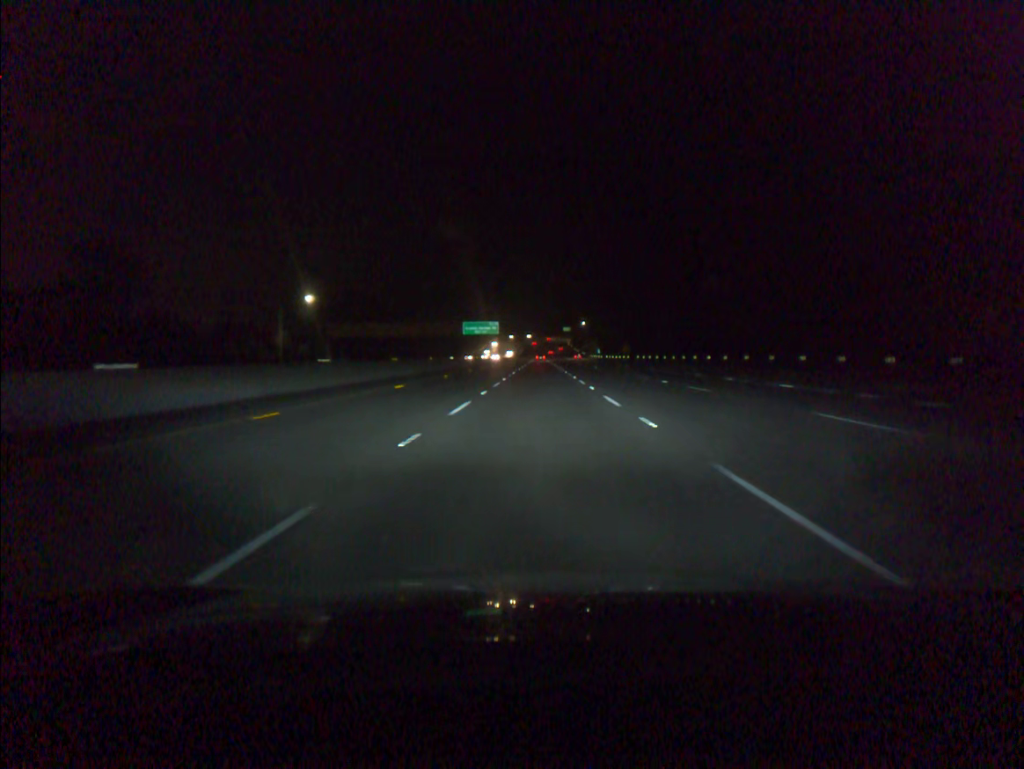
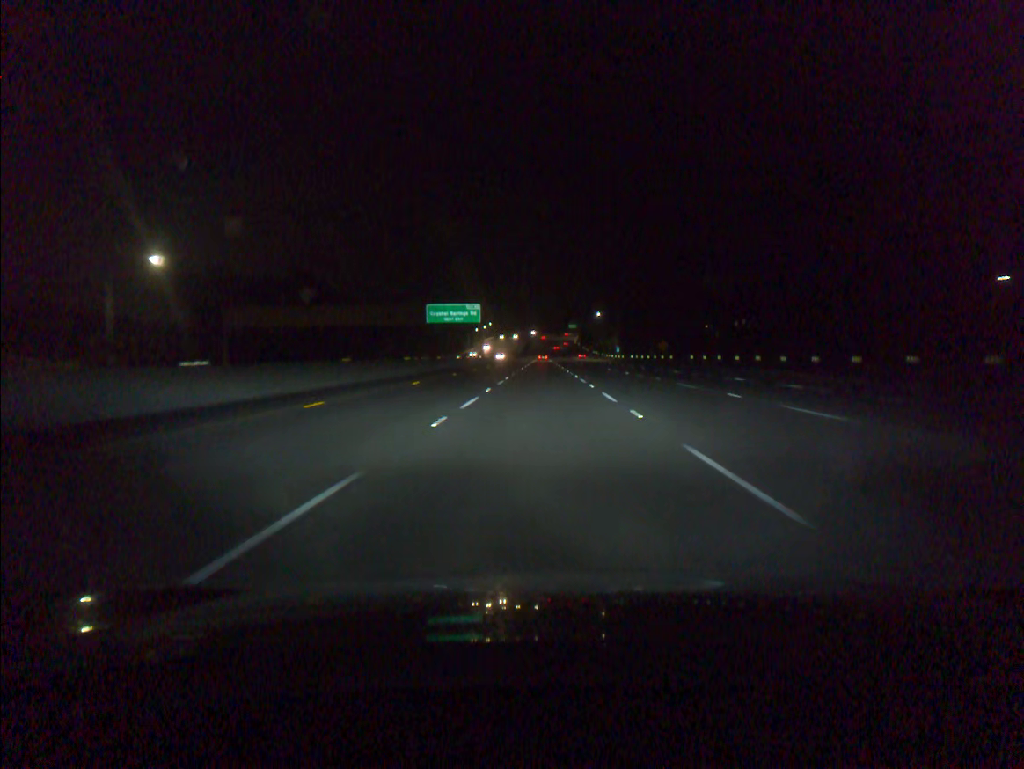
(-0.1, +55.1) m; 0°
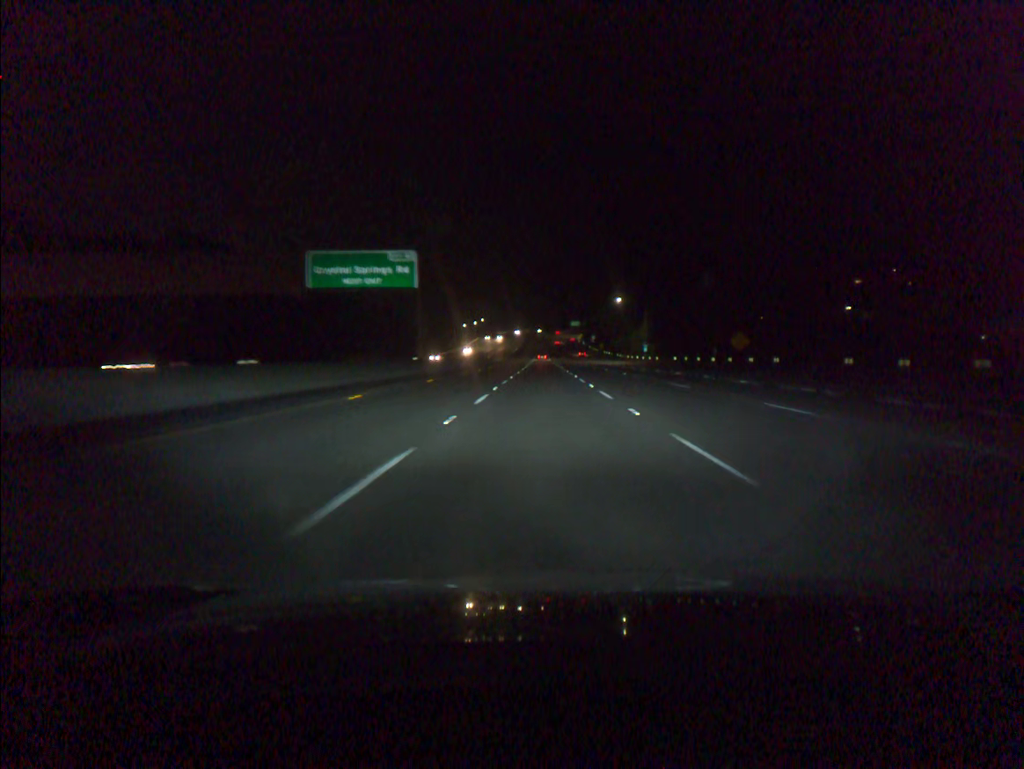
(-0.1, +55.1) m; 0°
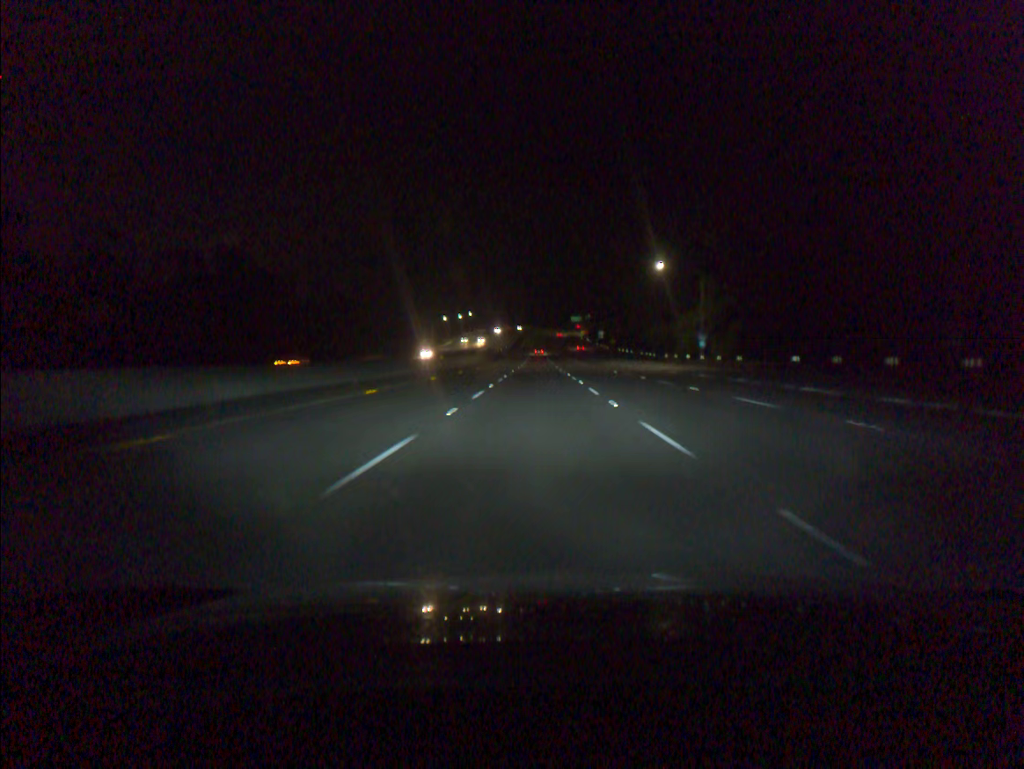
(+0.2, +55.1) m; 0°
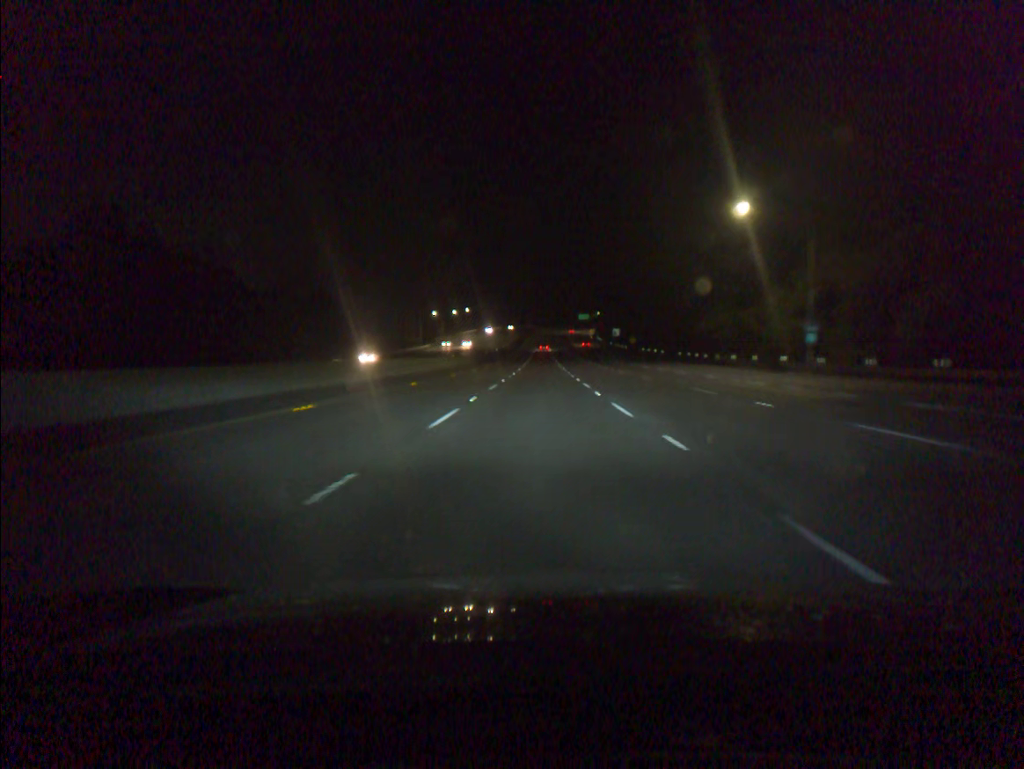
(-0.1, +36.7) m; 0°
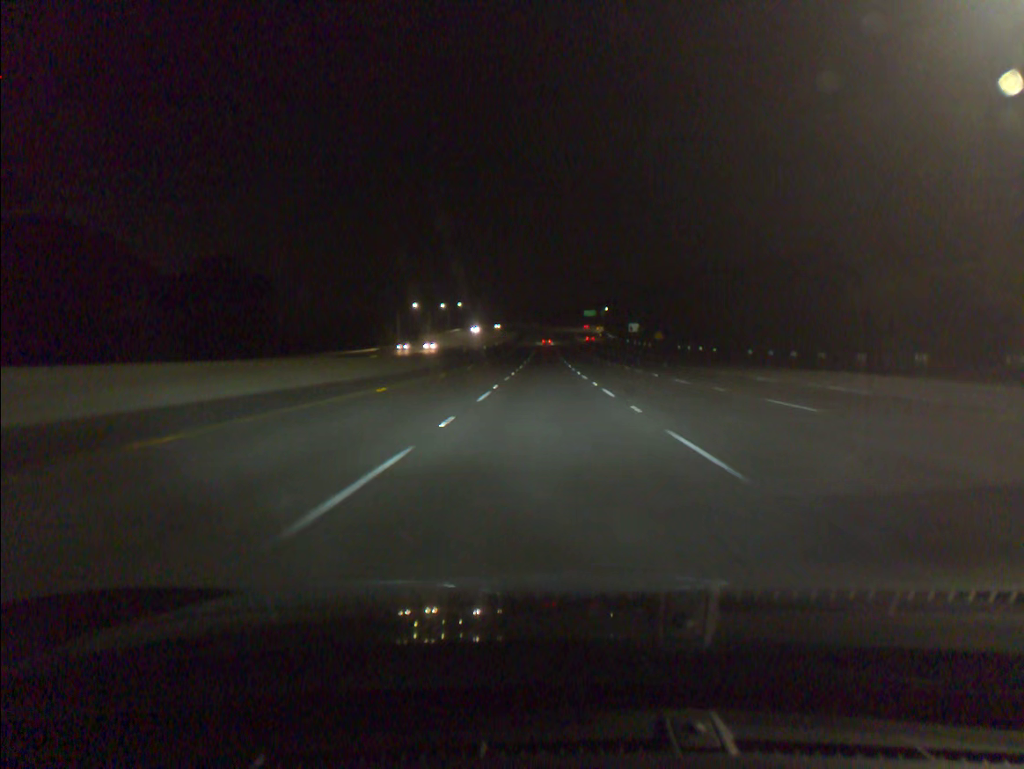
(-0.1, +36.7) m; 0°
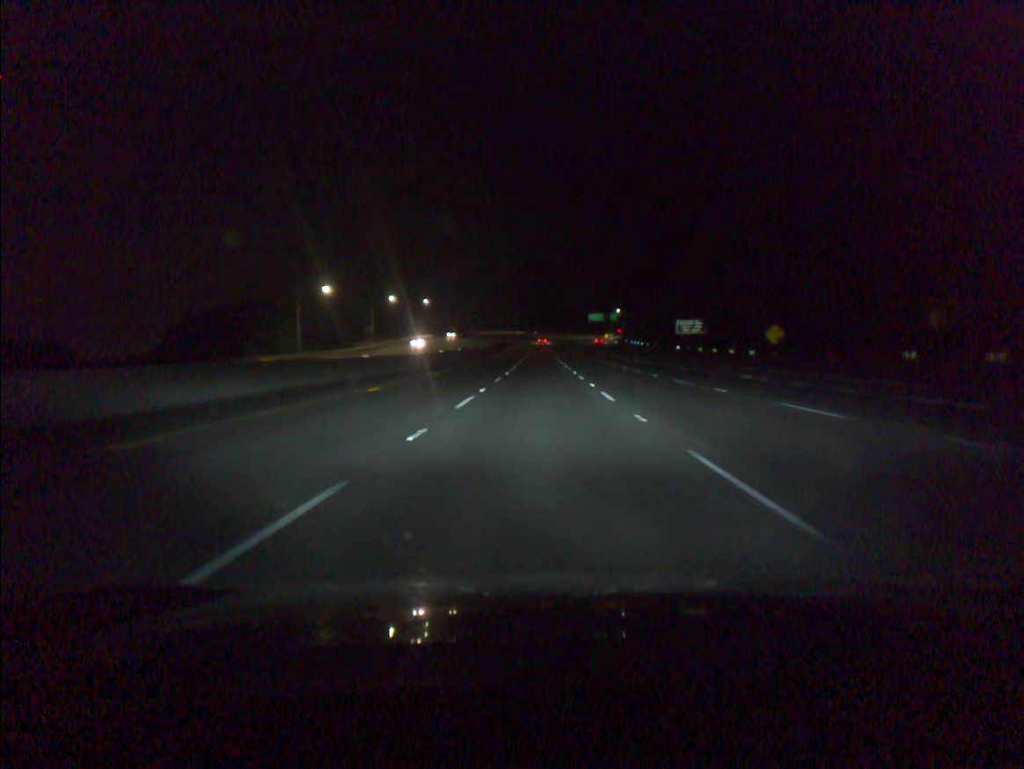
(+0.4, +73.2) m; 0°
